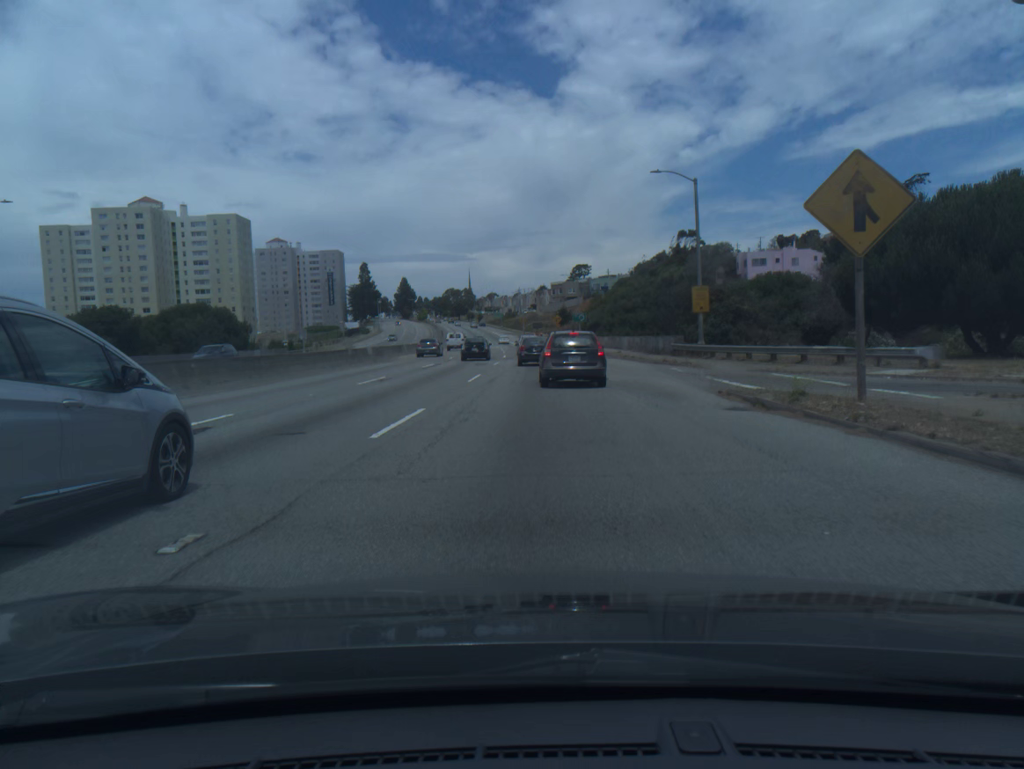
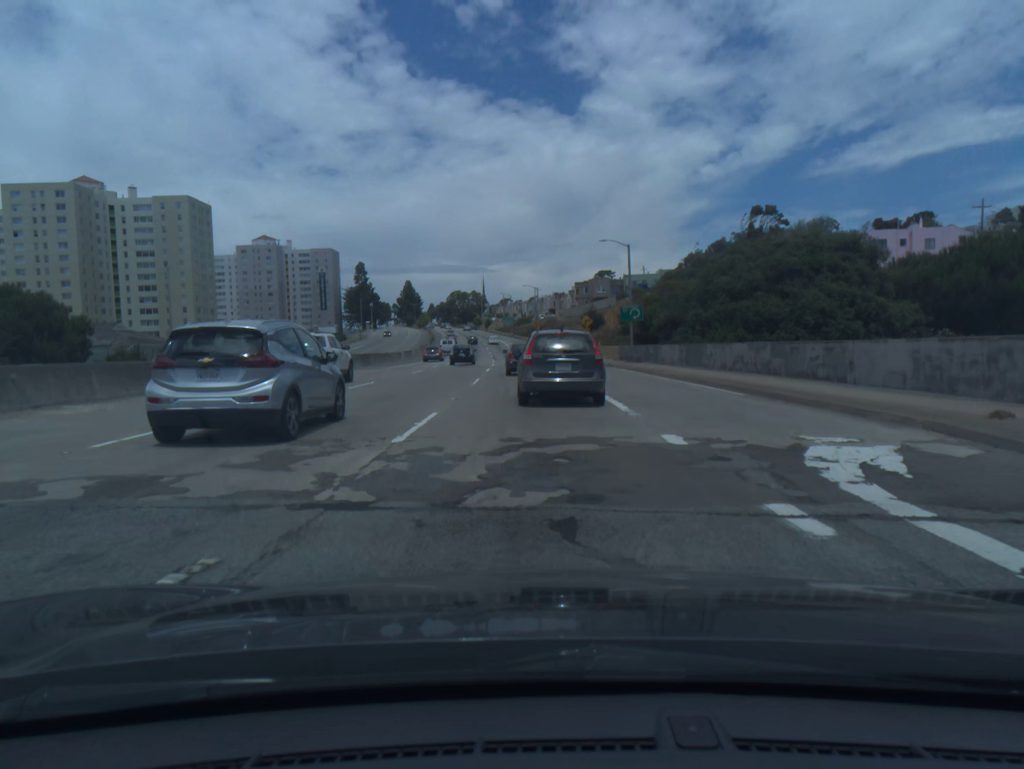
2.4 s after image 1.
(-0.5, +44.9) m; -1°
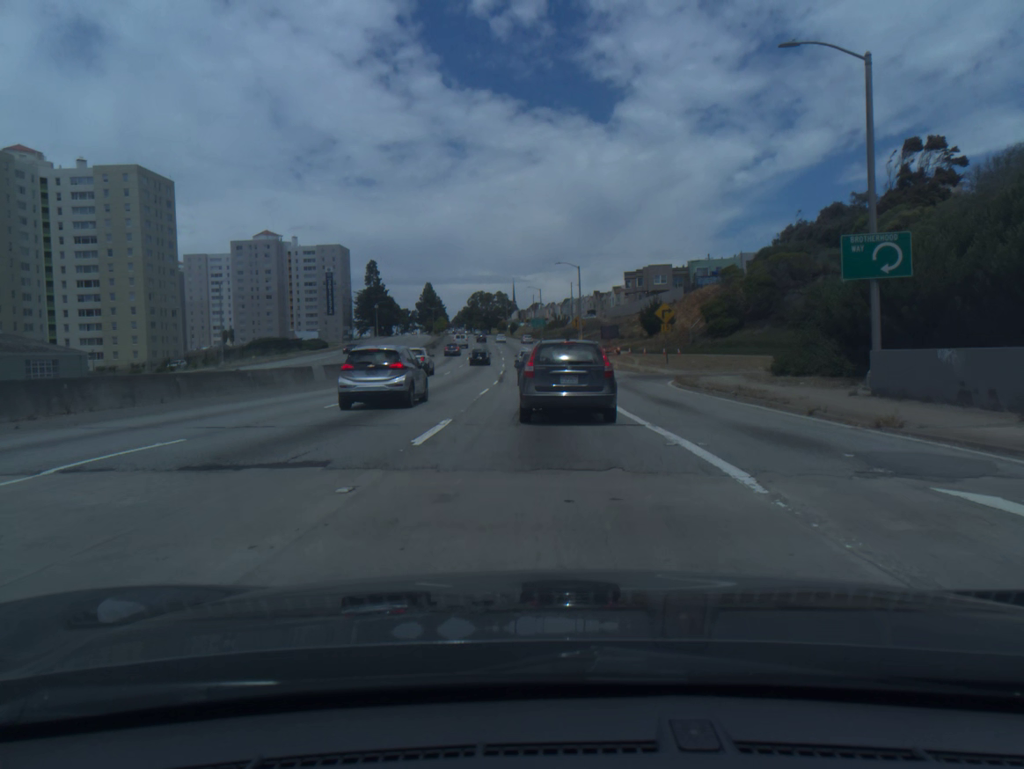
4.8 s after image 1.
(-0.9, +41.1) m; -2°
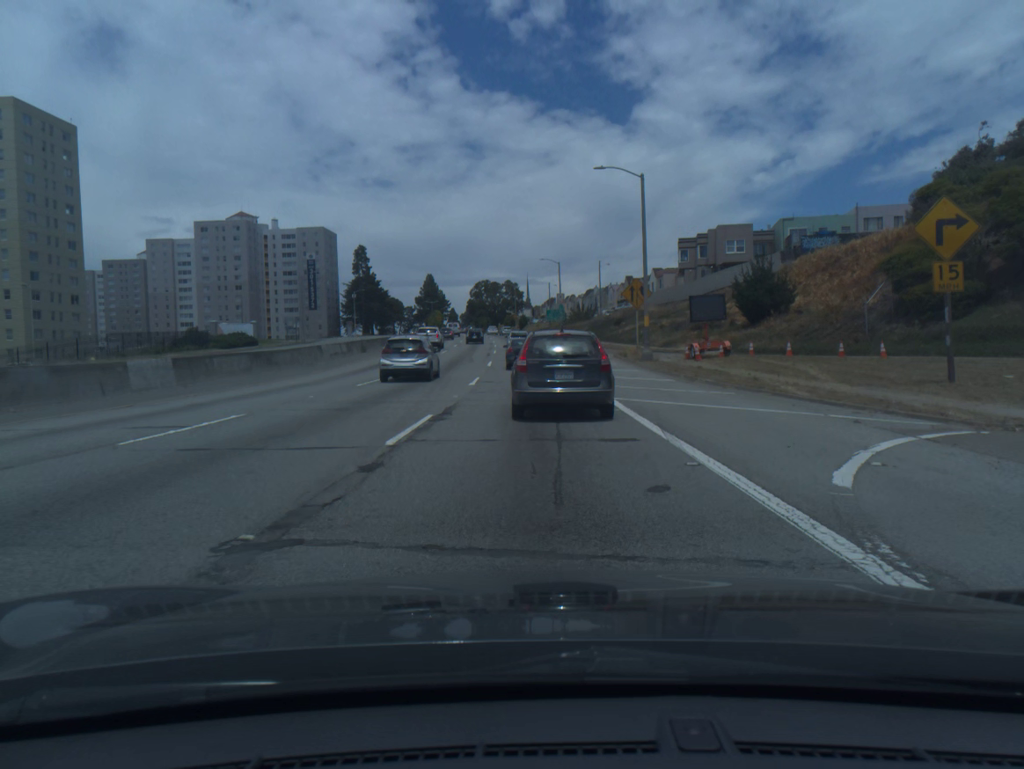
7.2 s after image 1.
(-0.4, +39.5) m; -1°
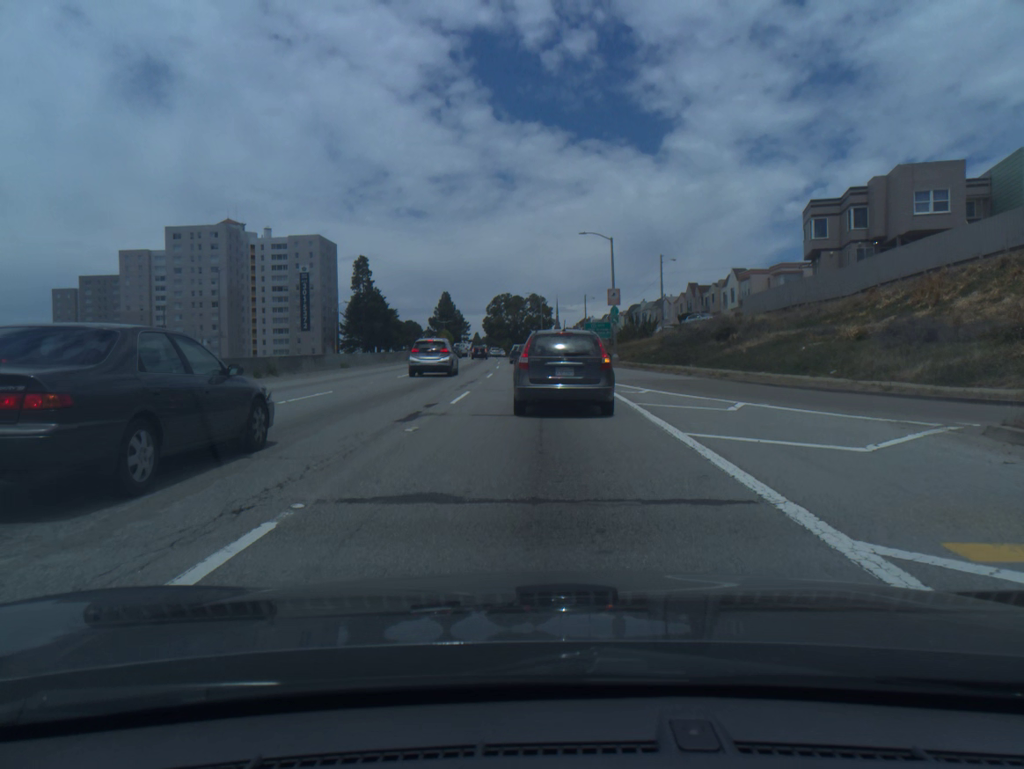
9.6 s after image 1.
(-0.7, +38.0) m; -2°
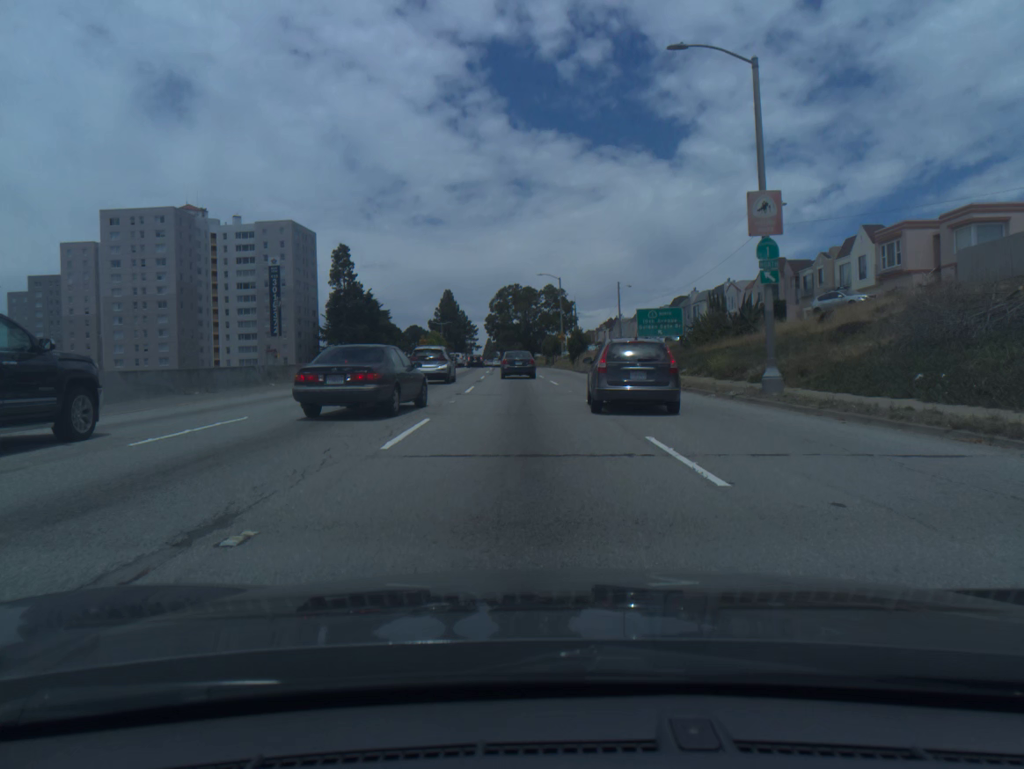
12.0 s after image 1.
(-0.4, +35.6) m; -1°
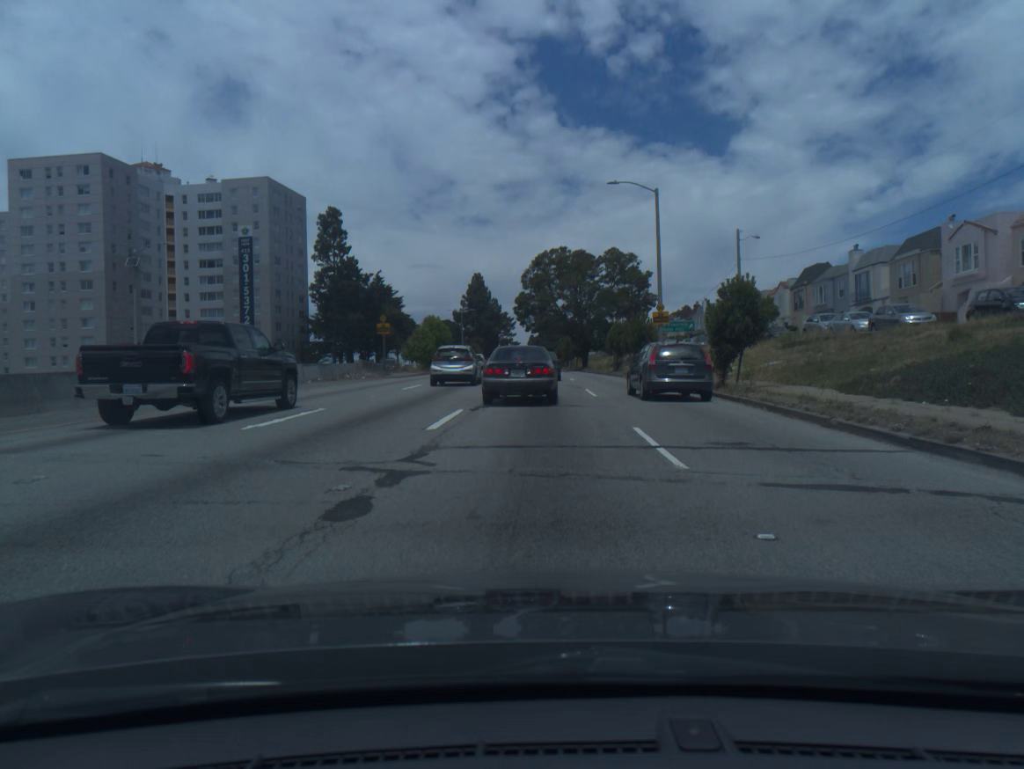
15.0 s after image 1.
(-1.4, +42.7) m; -3°
